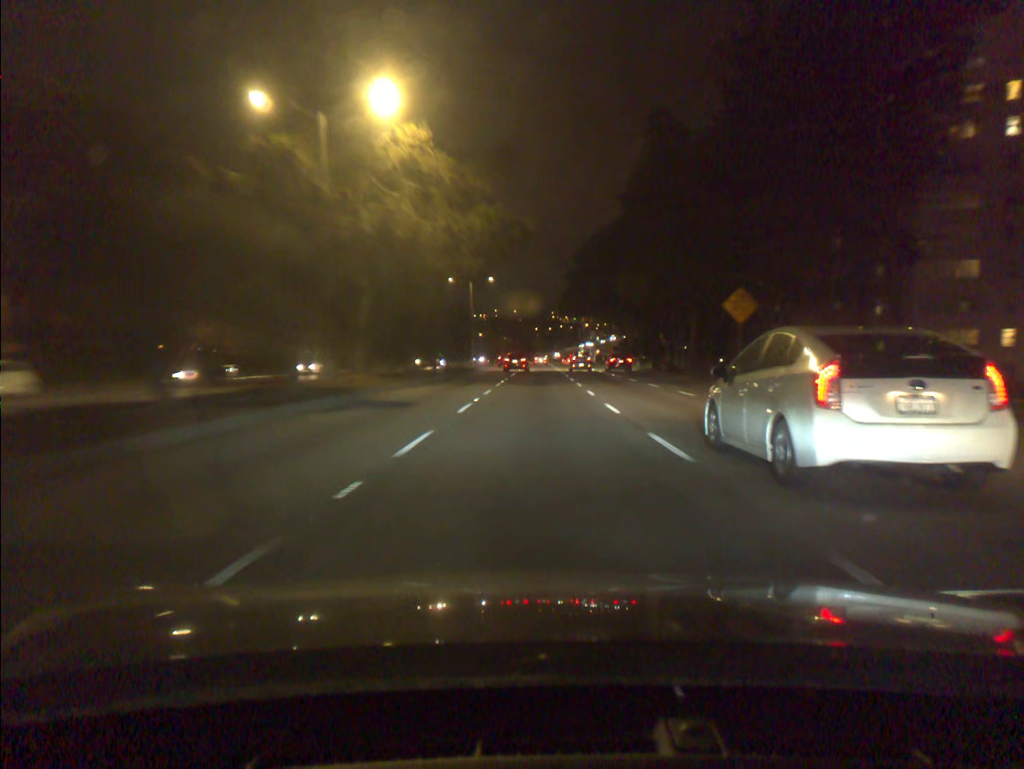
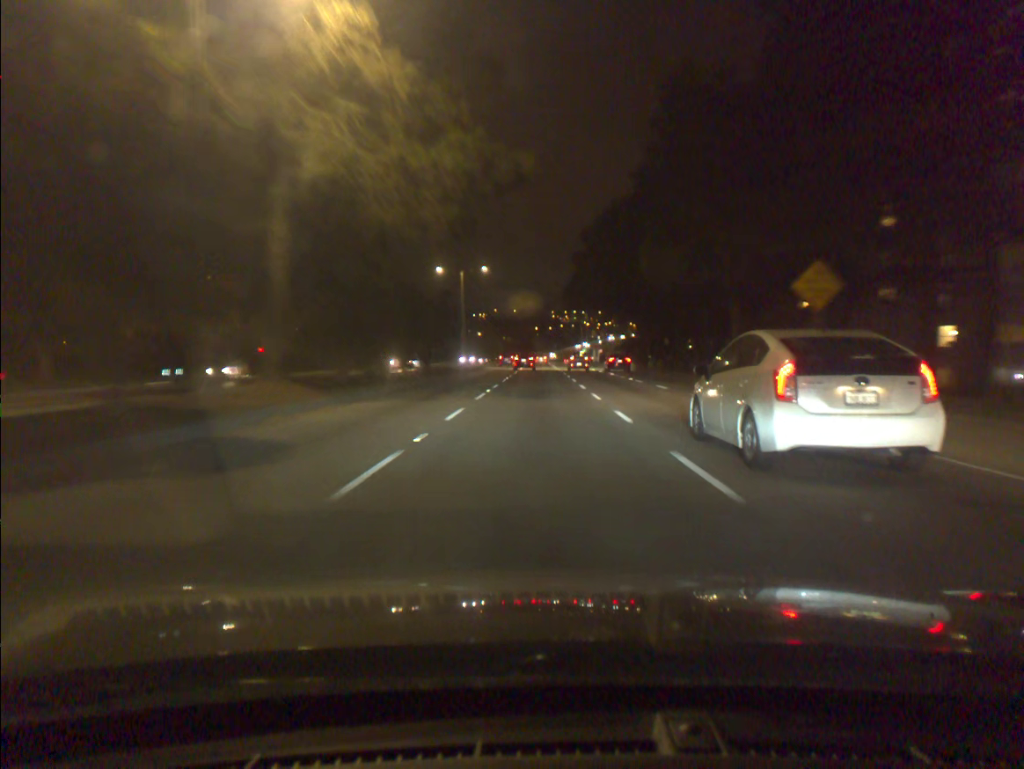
(0.0, +9.8) m; 0°
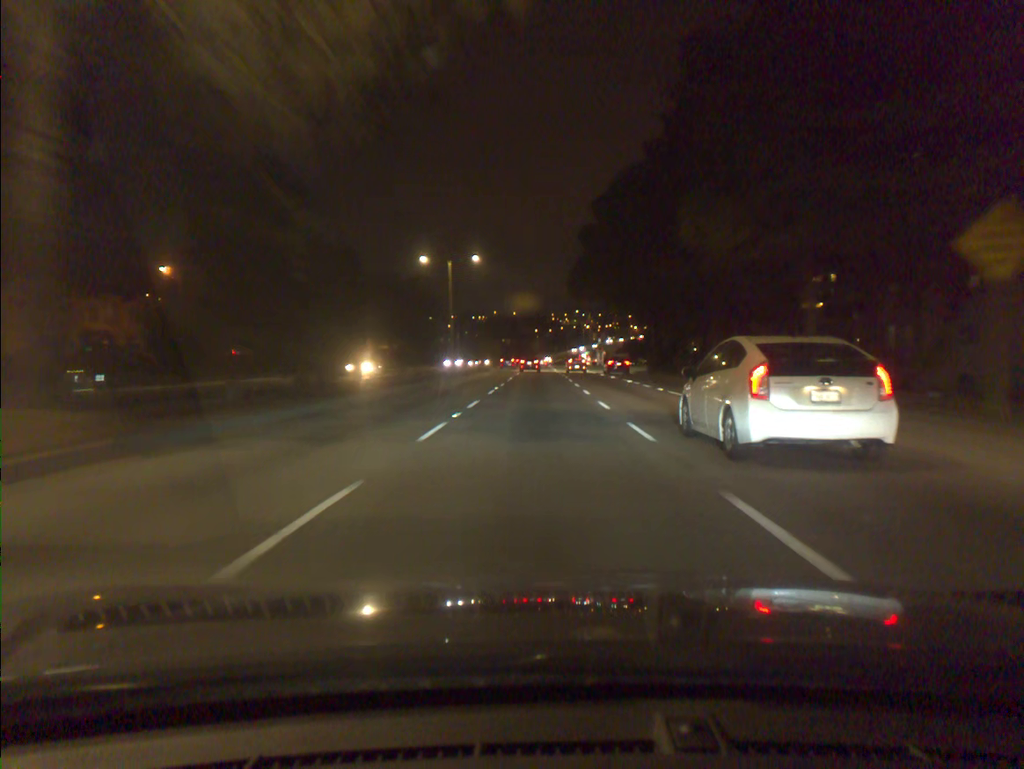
(0.0, +10.0) m; 0°
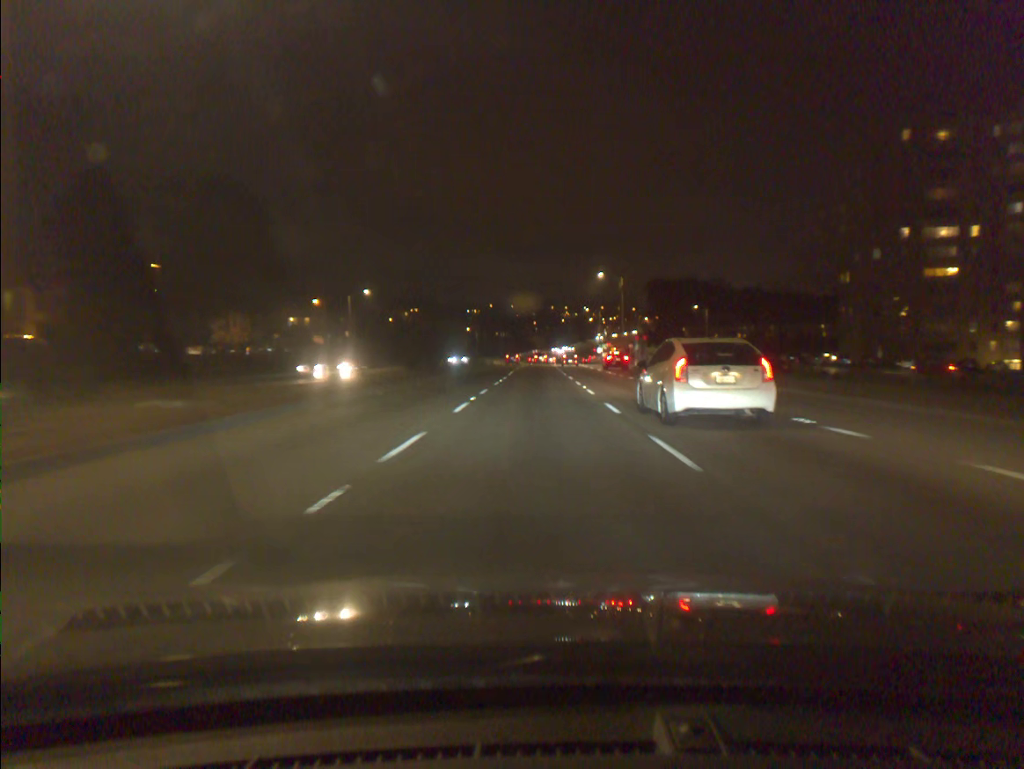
(-0.1, +54.2) m; 0°
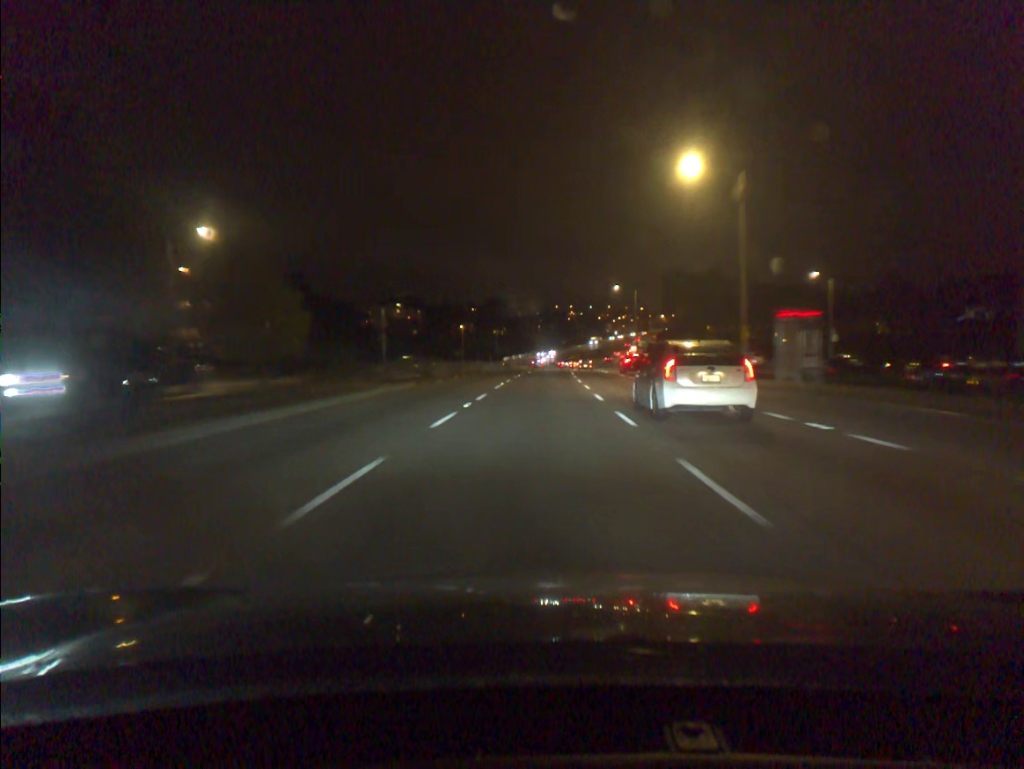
(-0.1, +47.2) m; 0°
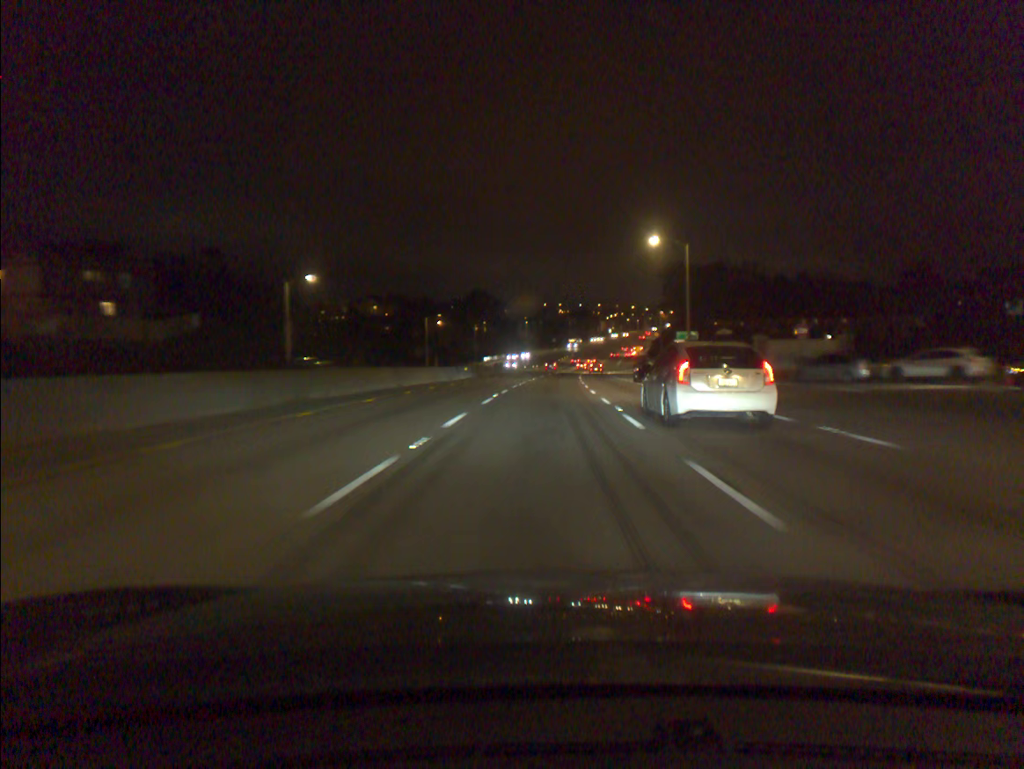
(+0.2, +37.1) m; +1°
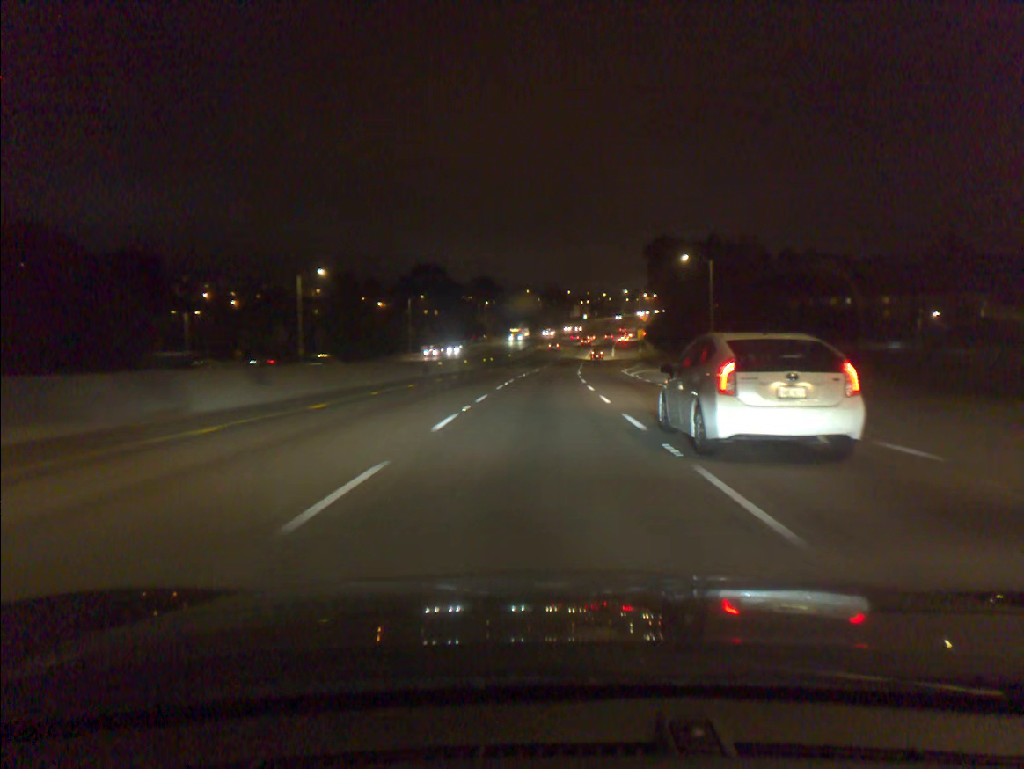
(+1.1, +52.2) m; +2°
